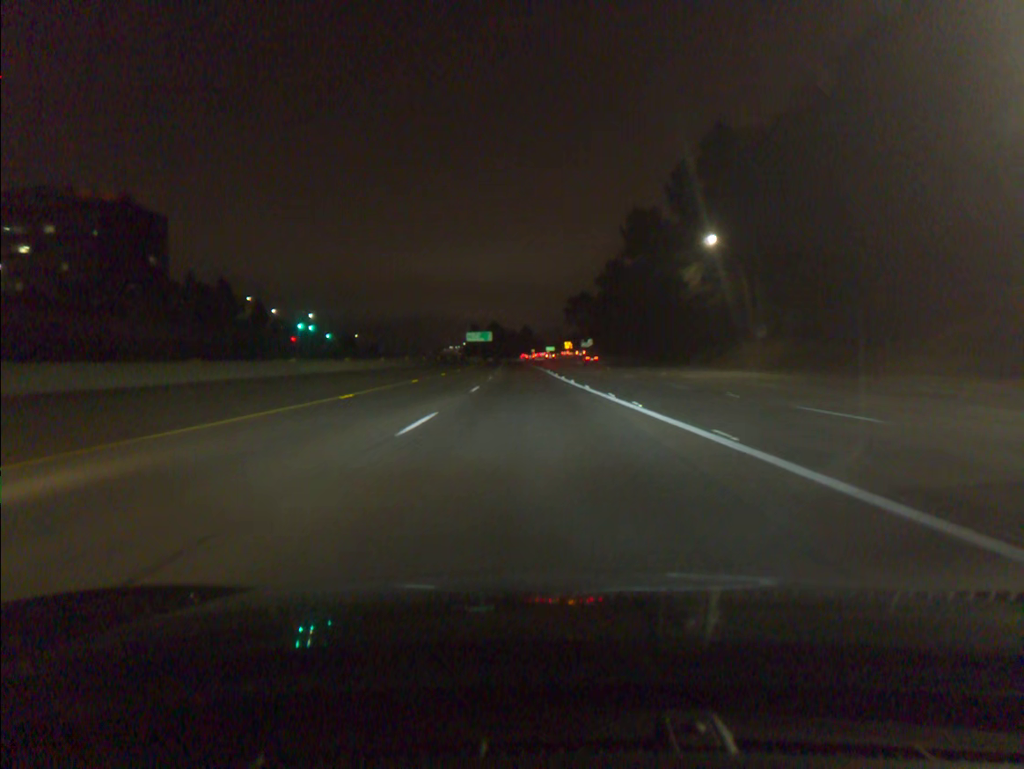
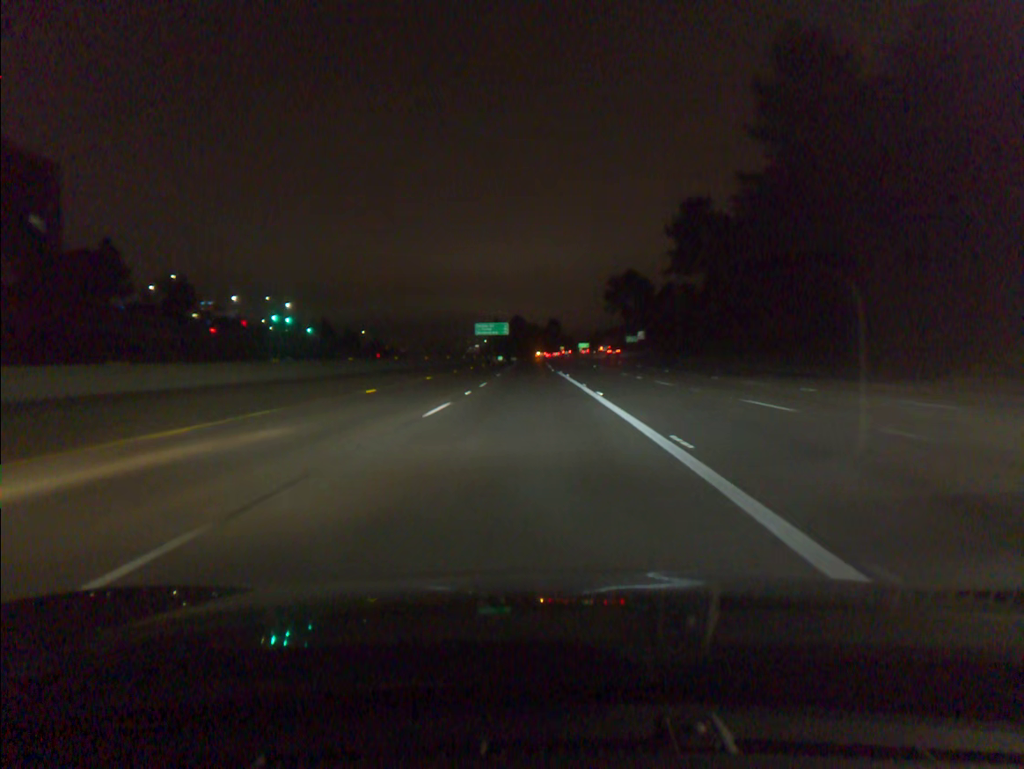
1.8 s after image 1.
(-0.9, +55.0) m; -2°
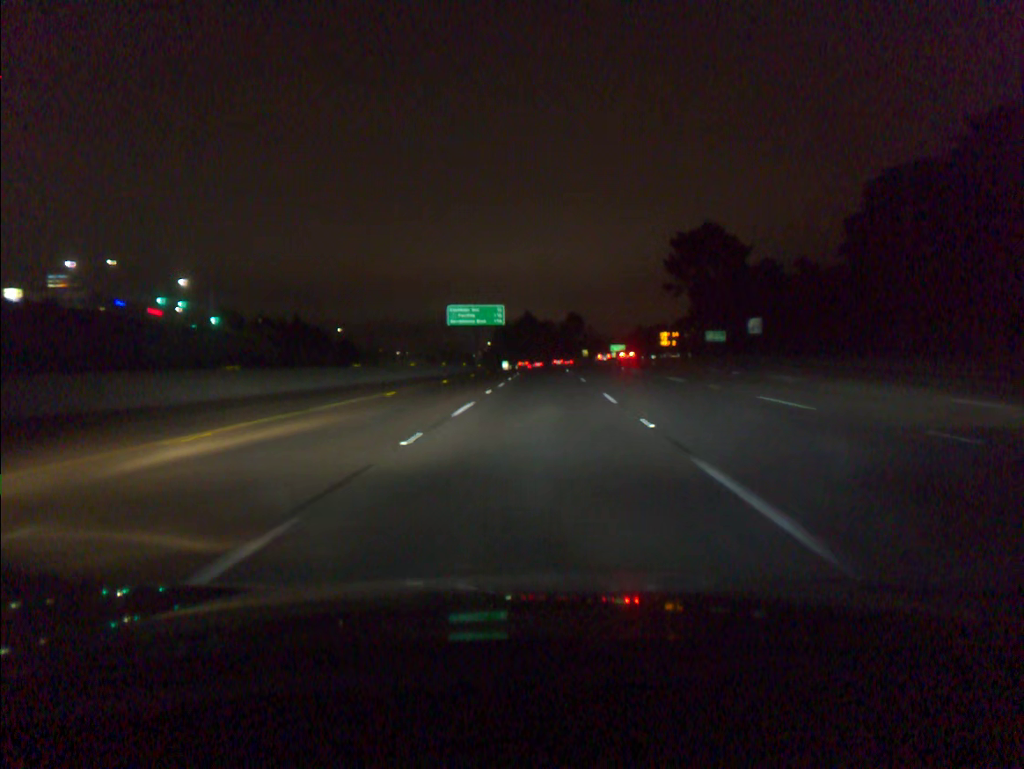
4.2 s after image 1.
(-1.0, +73.2) m; -1°
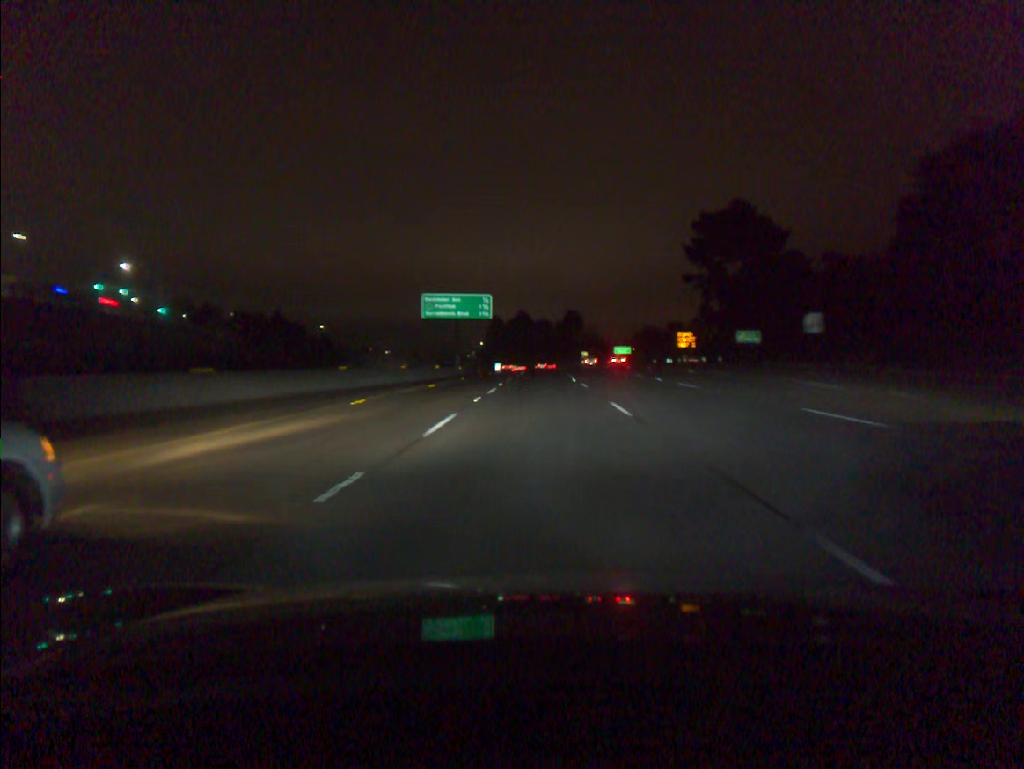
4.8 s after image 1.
(0.0, +18.3) m; 0°
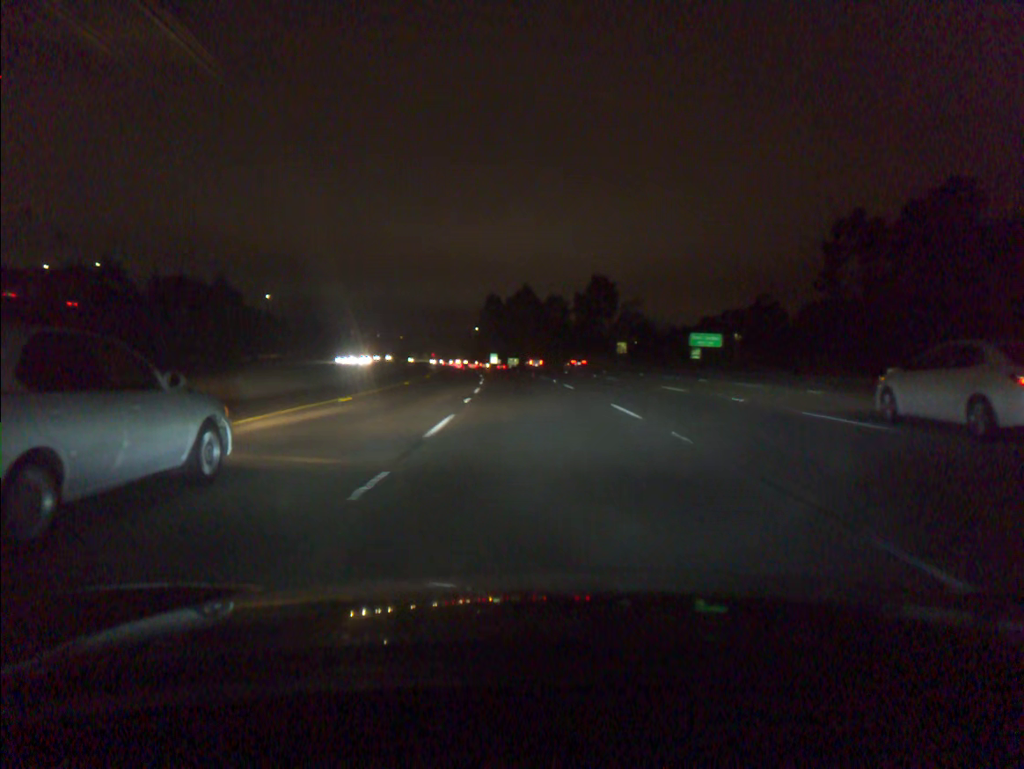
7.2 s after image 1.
(0.0, +73.2) m; 0°
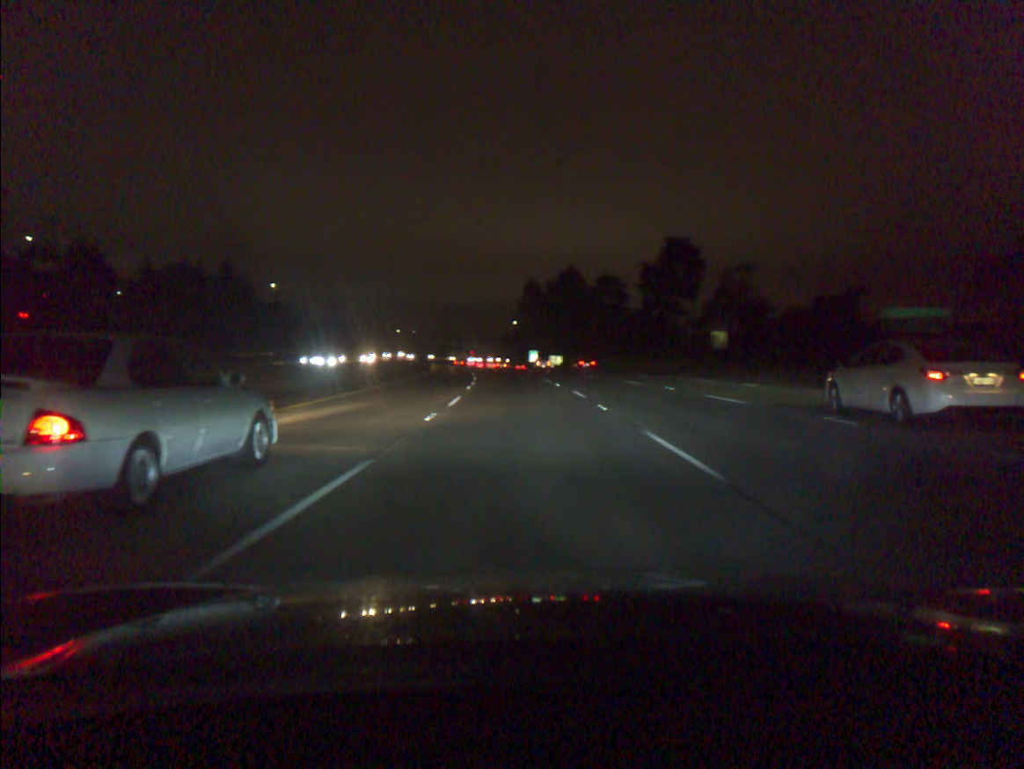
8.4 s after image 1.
(-0.9, +36.7) m; -3°
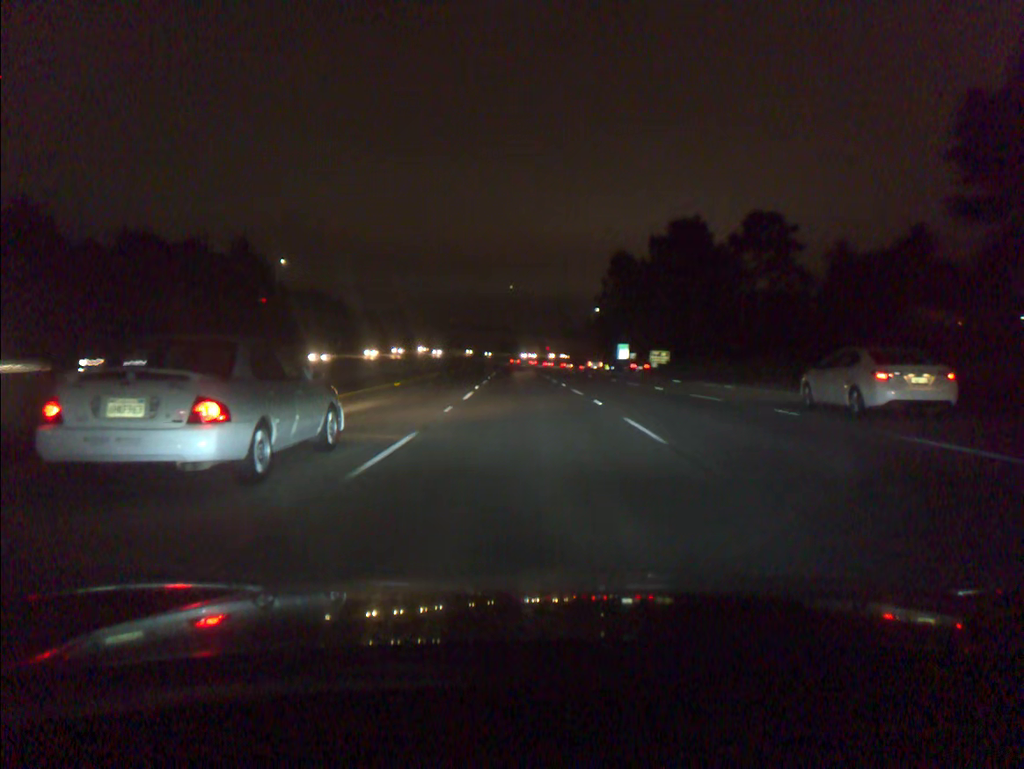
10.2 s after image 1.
(-2.8, +55.2) m; -6°
